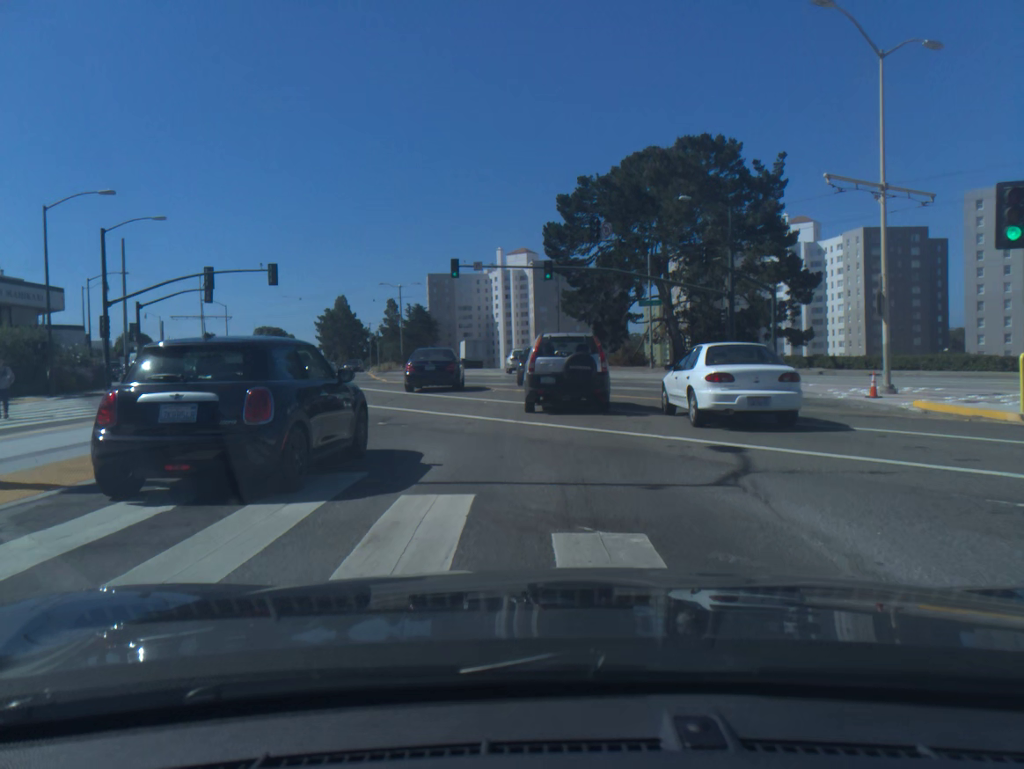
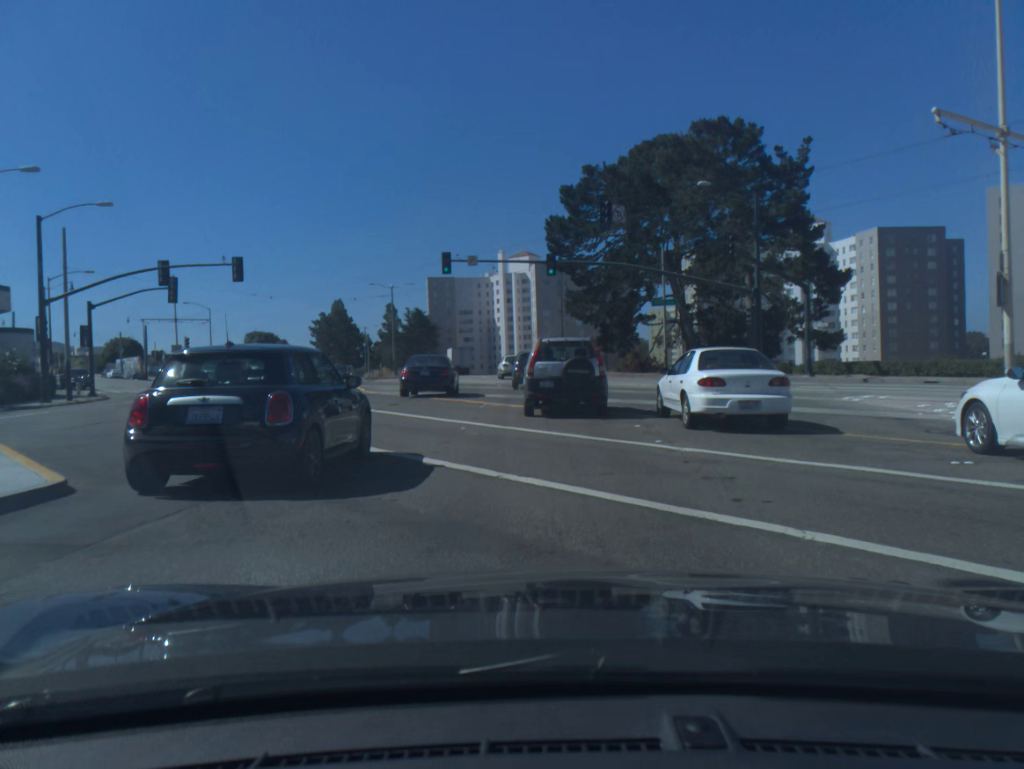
(0.0, +5.9) m; 0°
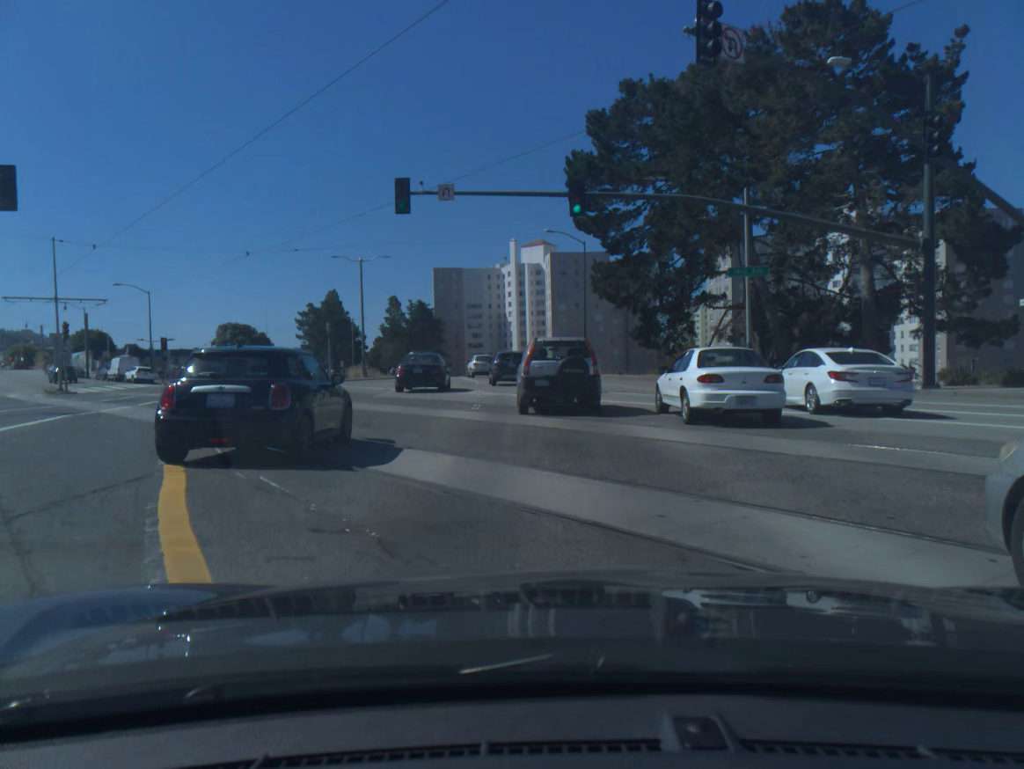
(-0.2, +19.2) m; -1°
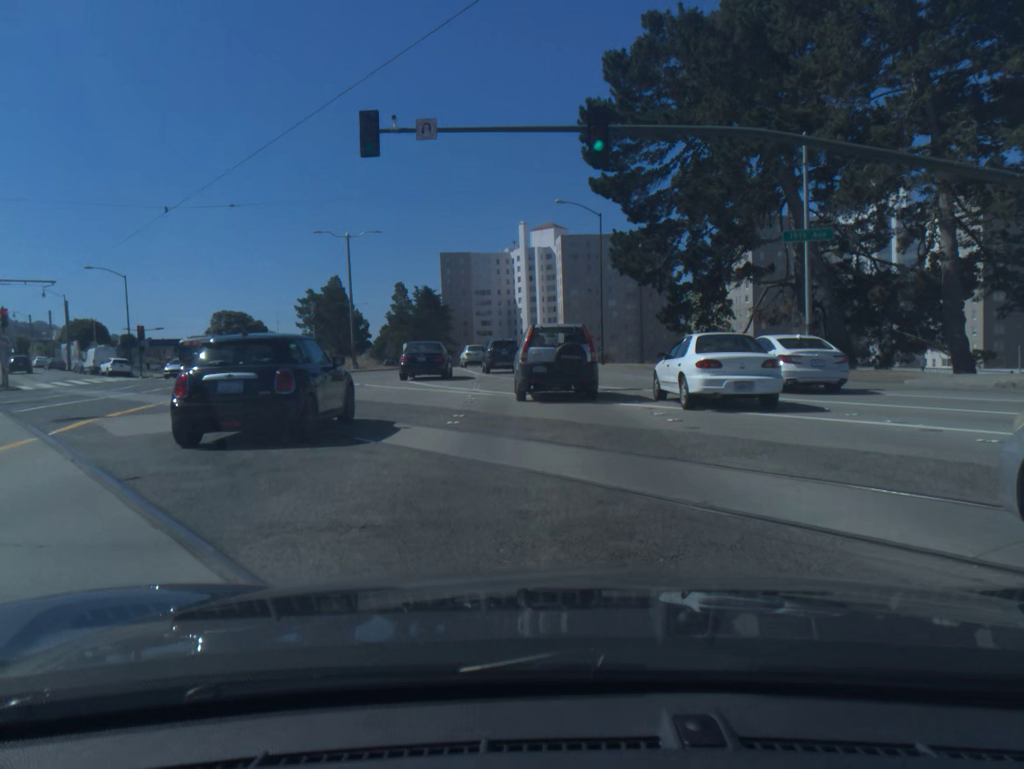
(0.0, +6.7) m; -1°
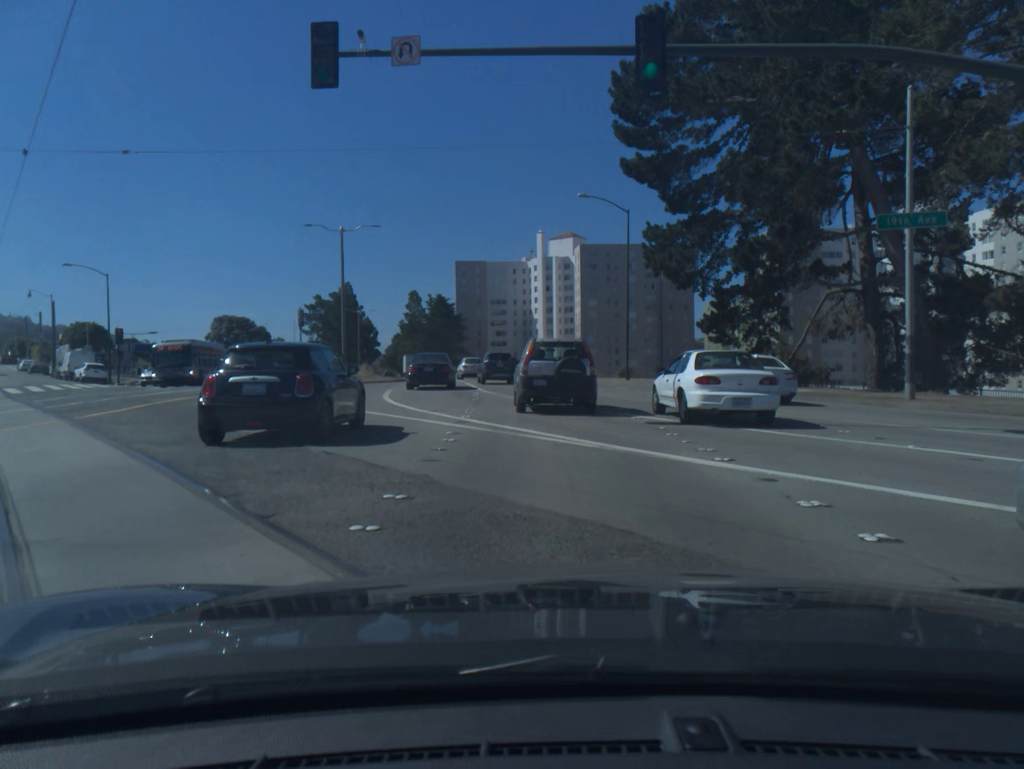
(0.0, +6.8) m; -1°
